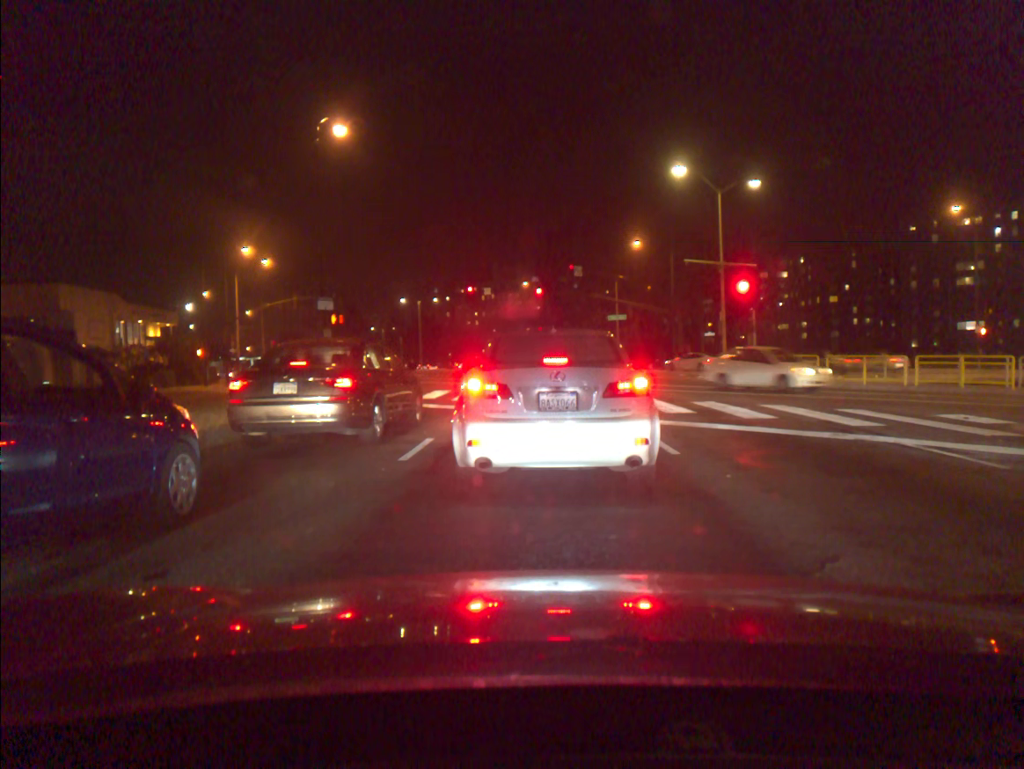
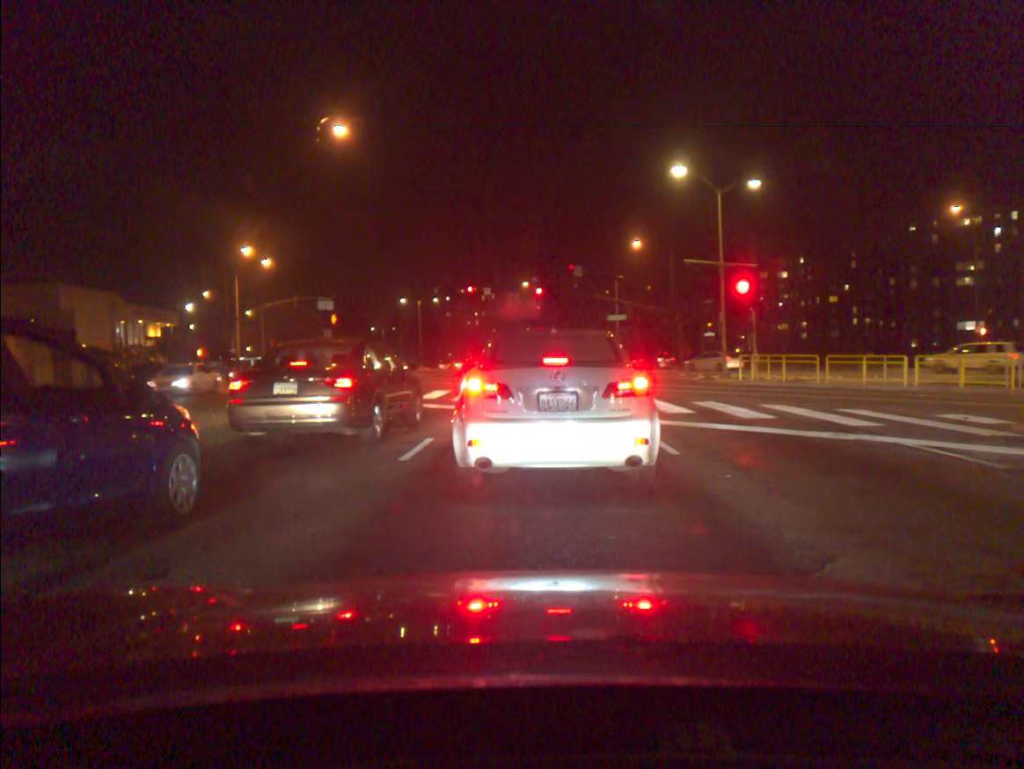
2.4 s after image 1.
(0.0, 0.0) m; 0°
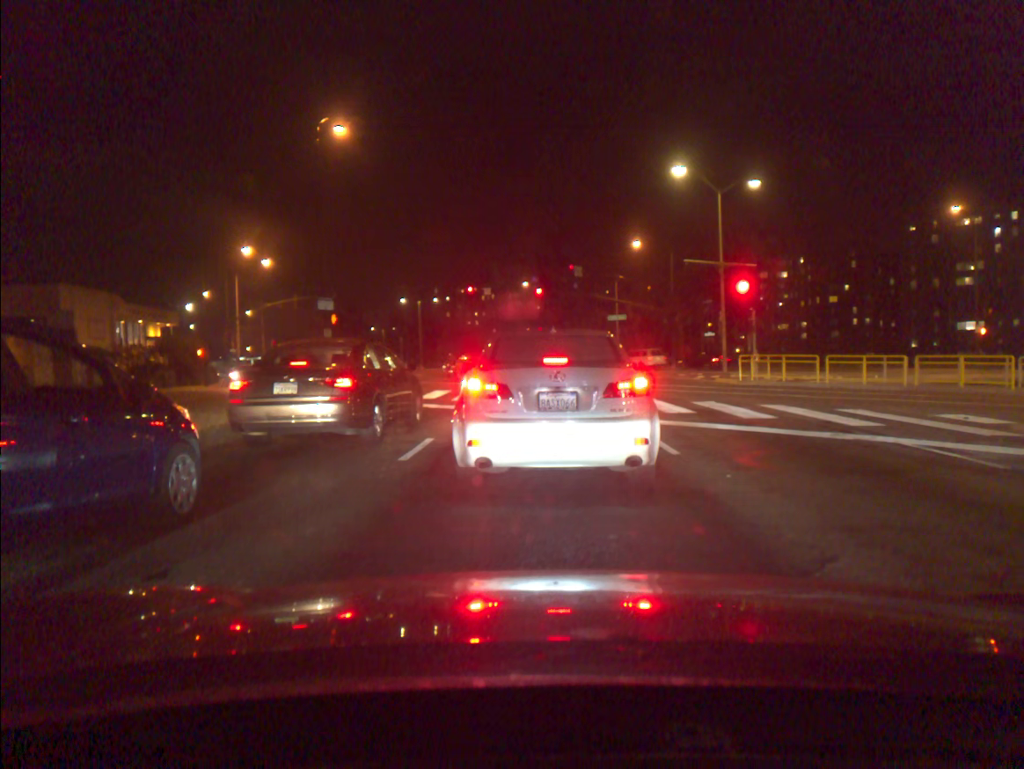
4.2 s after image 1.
(0.0, 0.0) m; 0°
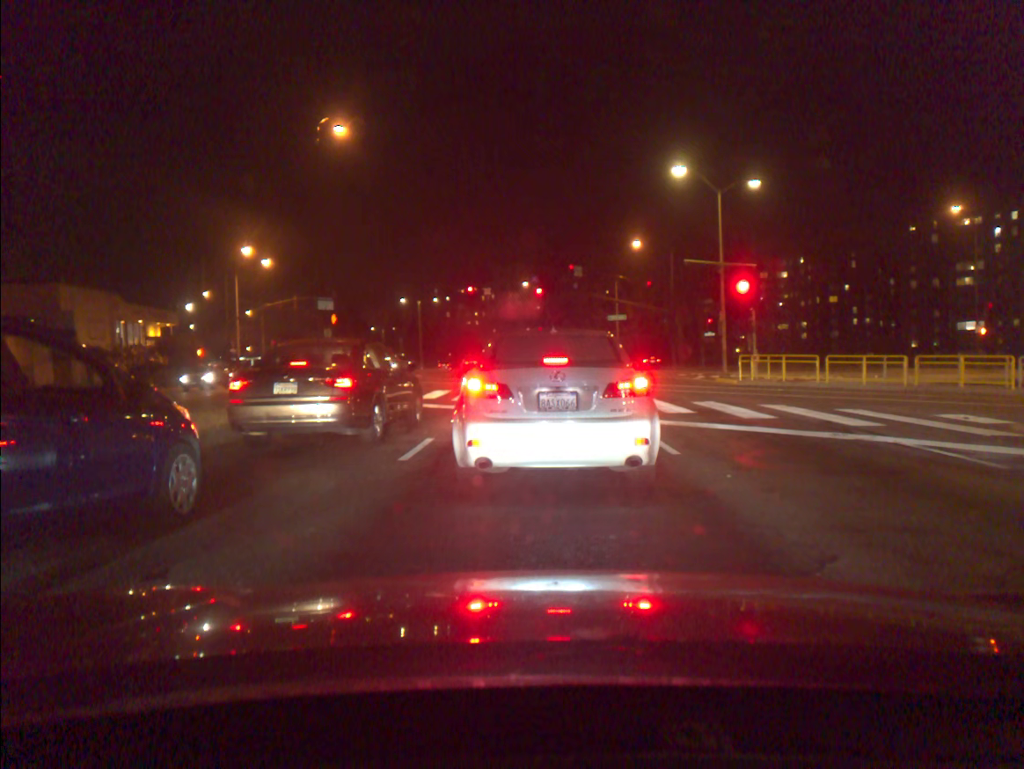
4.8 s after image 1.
(0.0, 0.0) m; 0°
